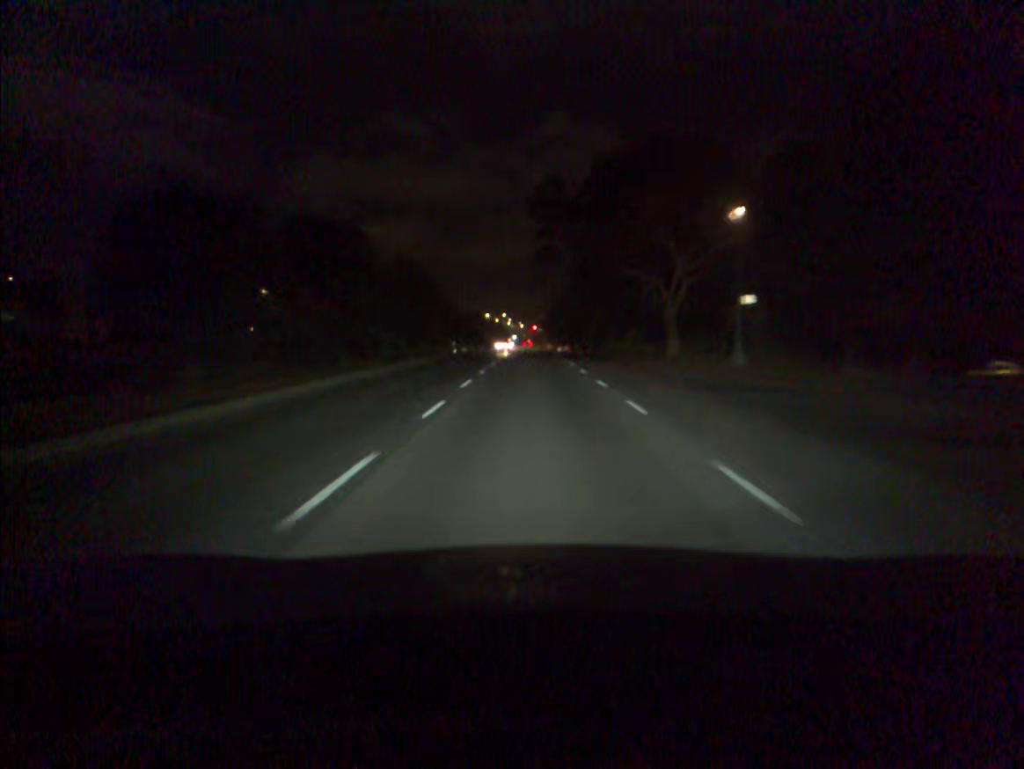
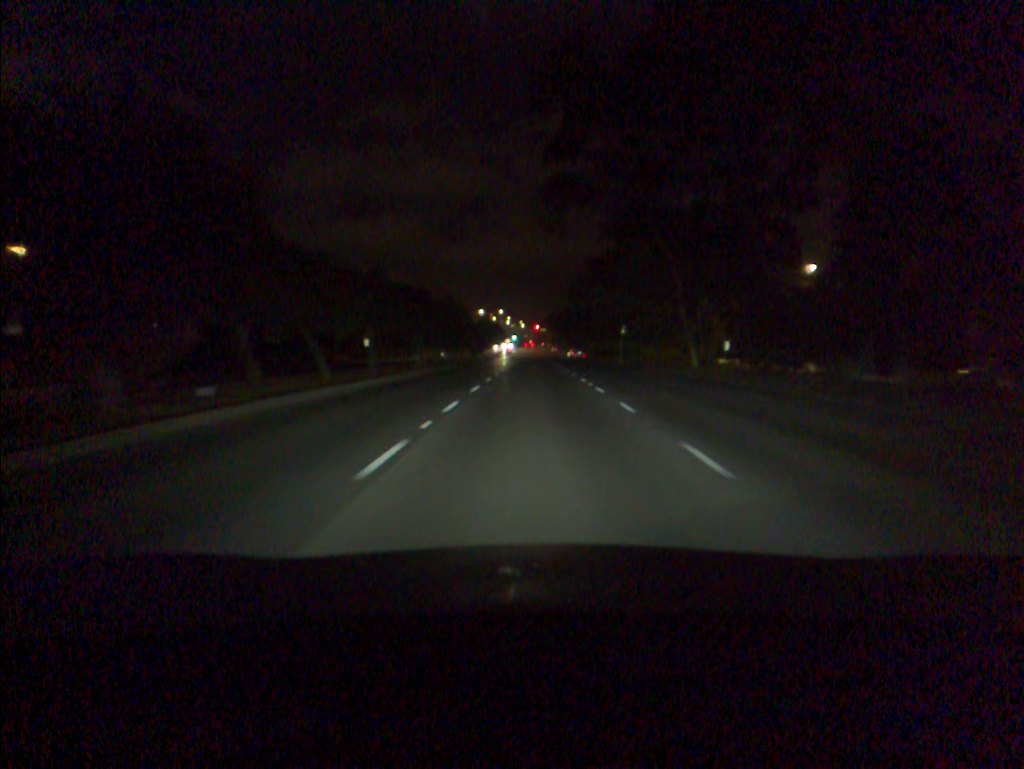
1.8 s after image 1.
(-0.1, +33.9) m; 0°
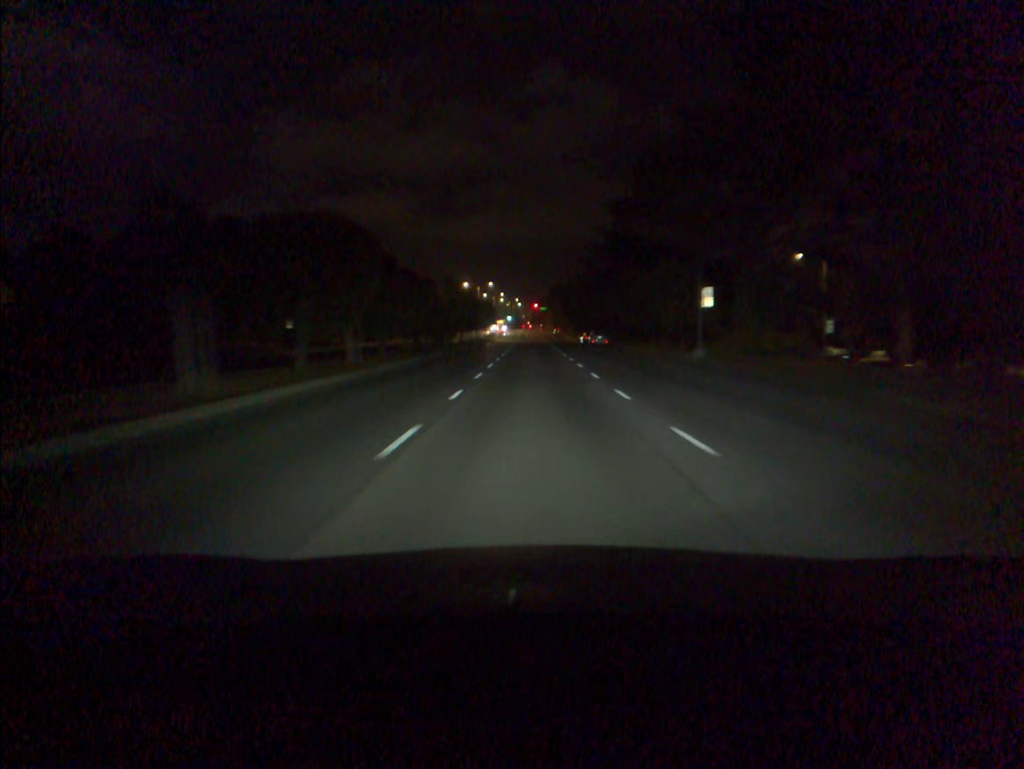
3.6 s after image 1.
(0.0, +34.6) m; 0°
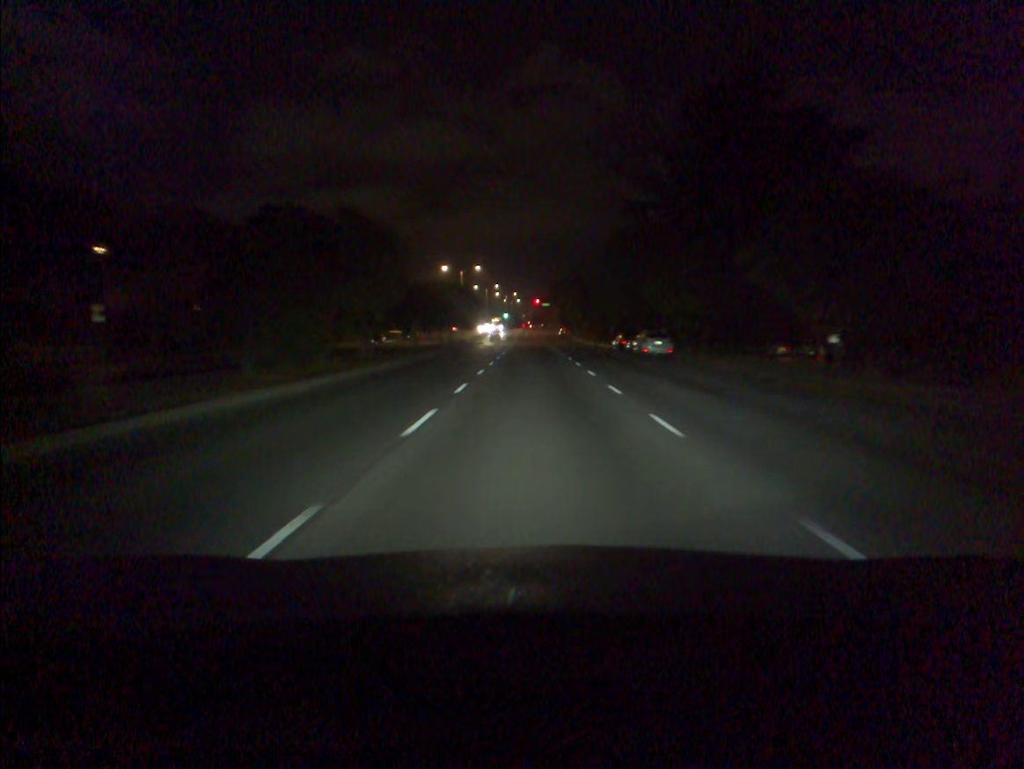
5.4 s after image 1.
(0.0, +34.7) m; 0°
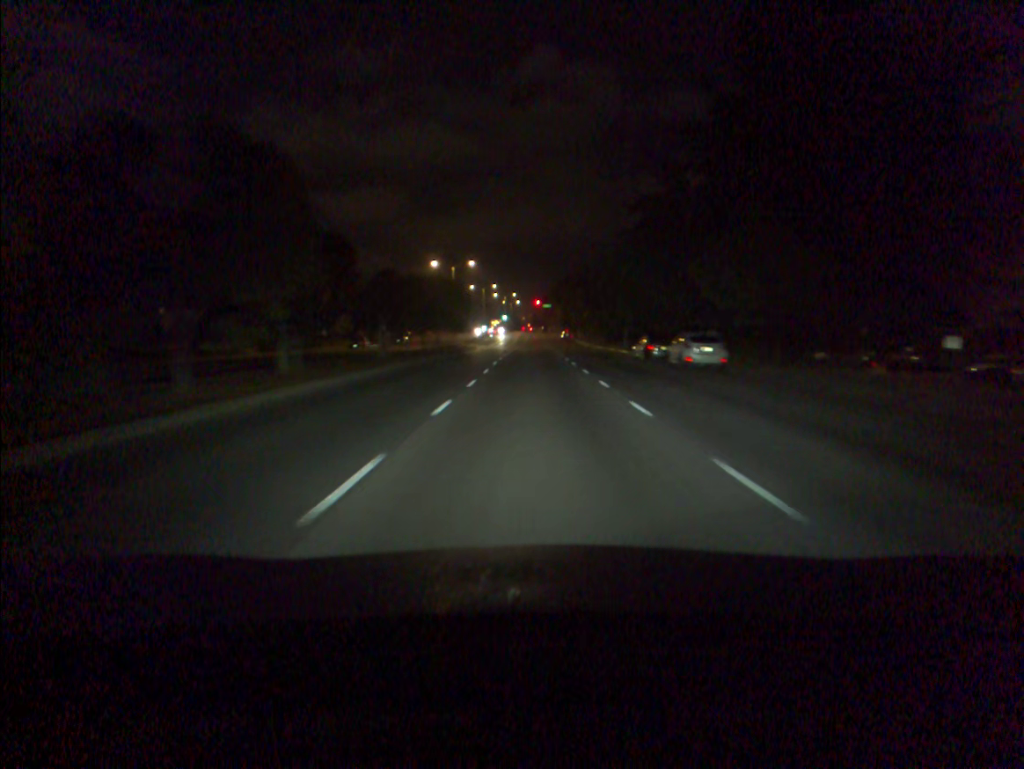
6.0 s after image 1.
(0.0, +11.5) m; 0°
